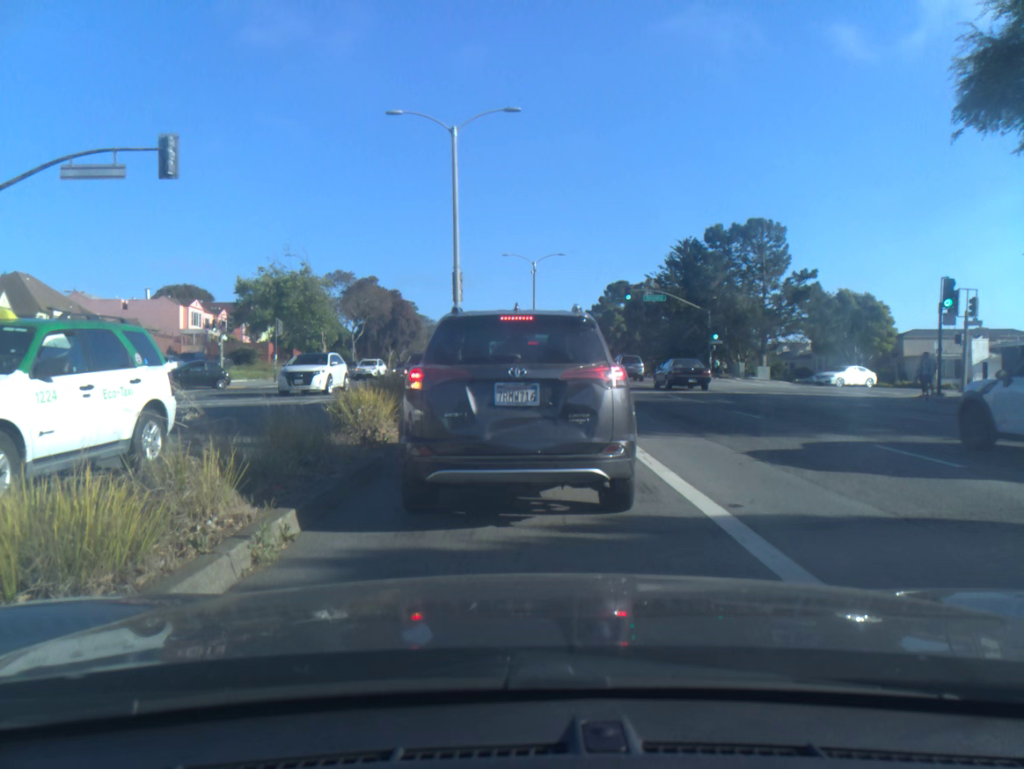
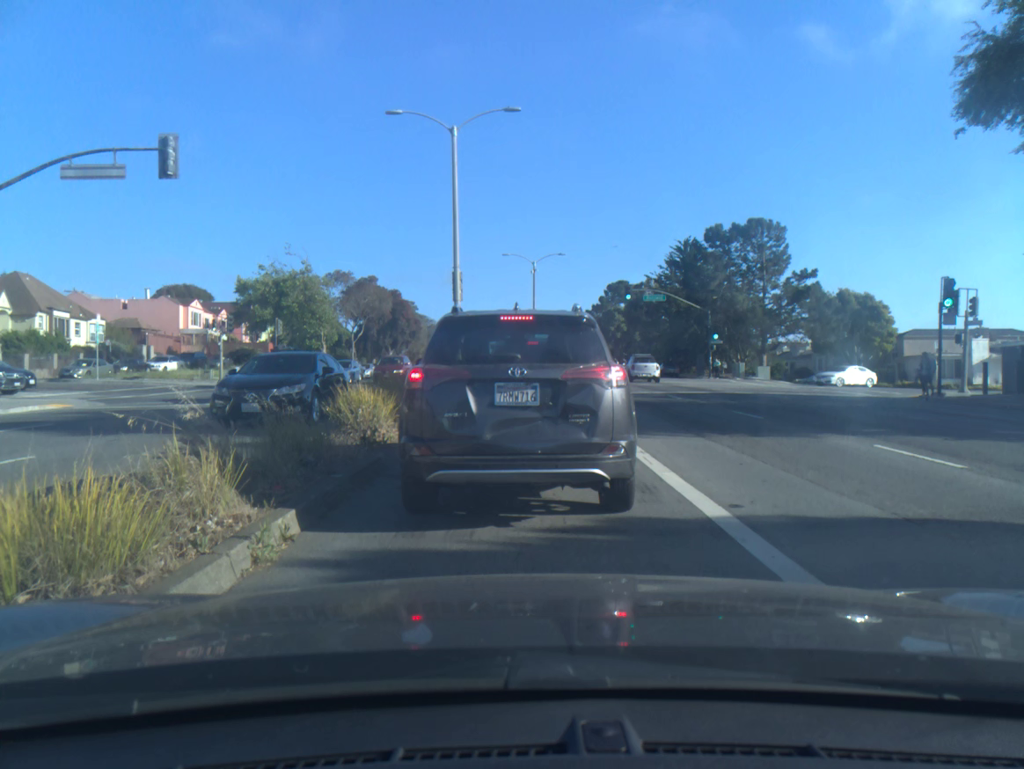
(0.0, 0.0) m; 0°
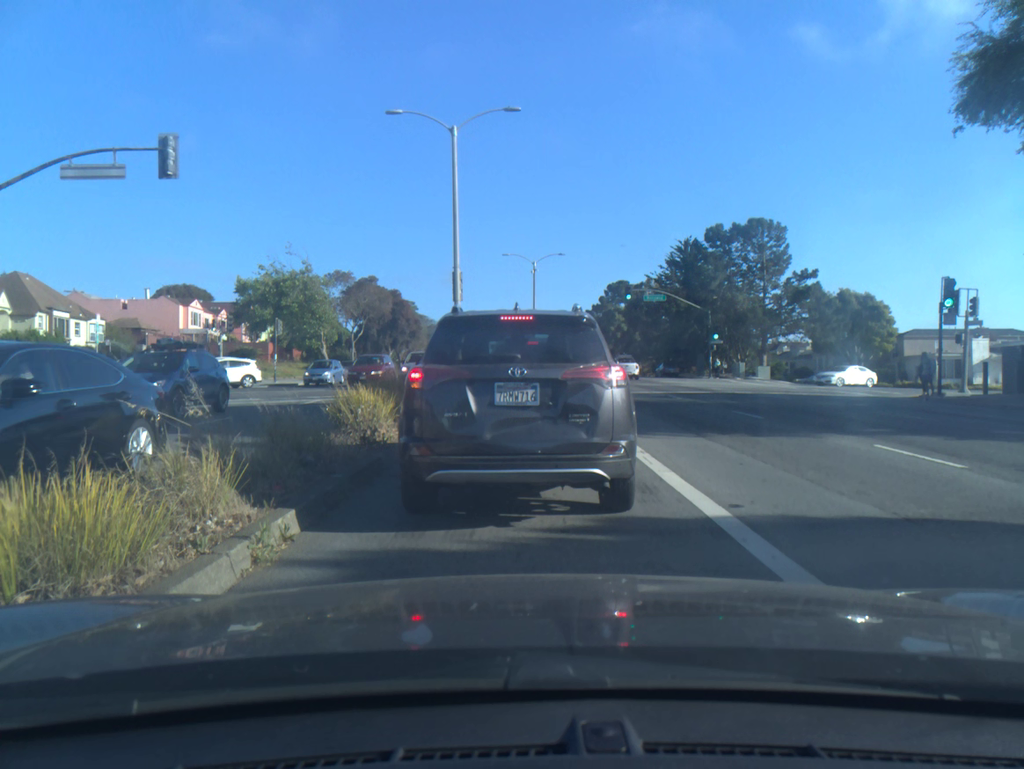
(0.0, 0.0) m; 0°
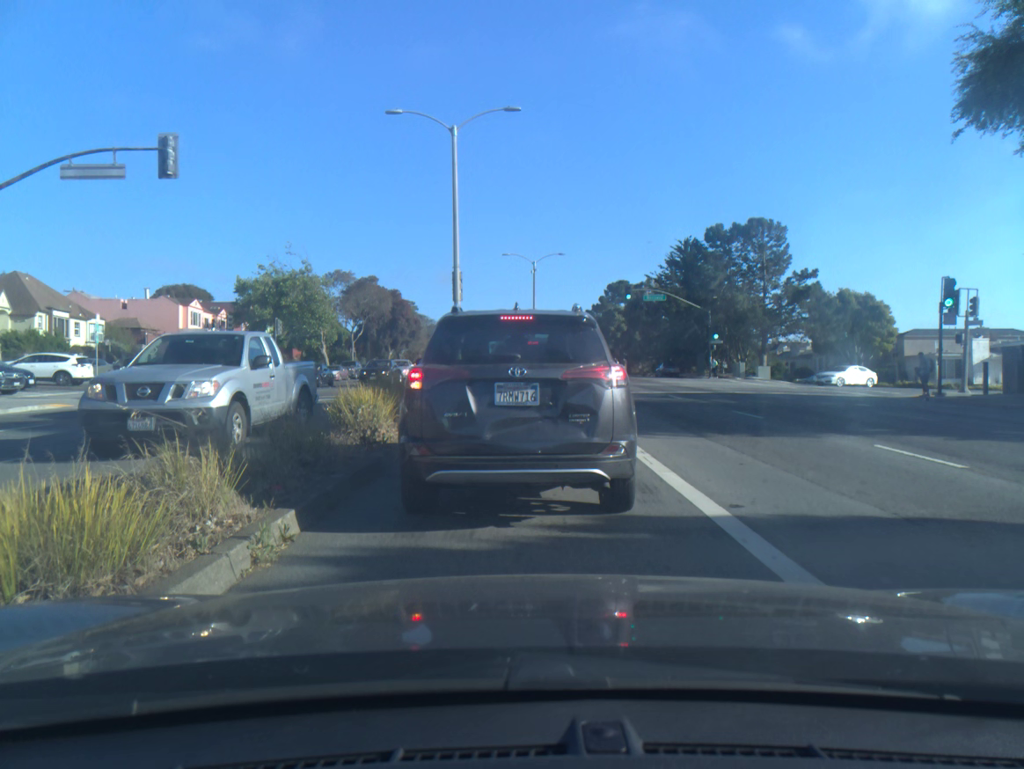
(0.0, 0.0) m; 0°
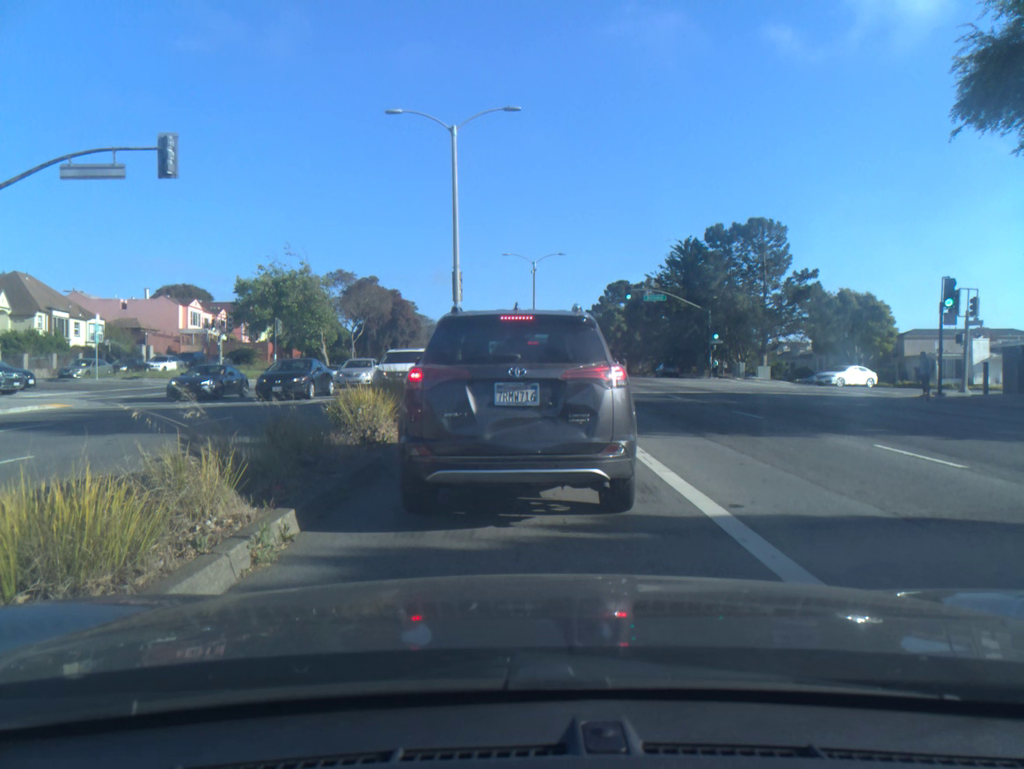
(0.0, 0.0) m; 0°
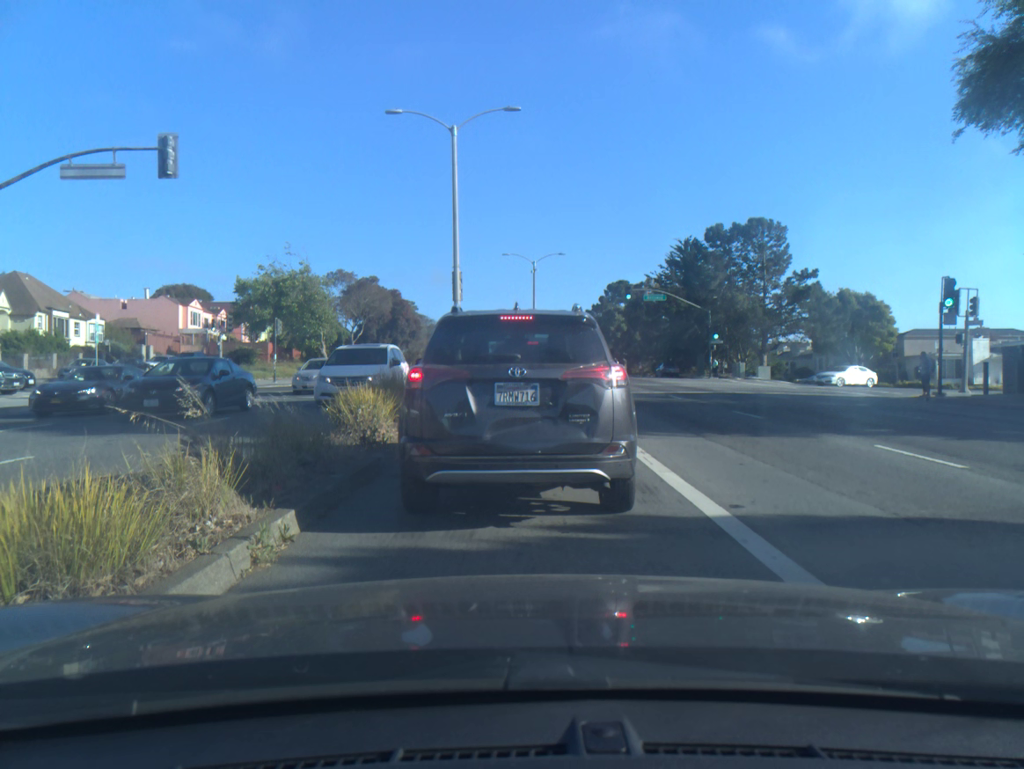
(0.0, 0.0) m; 0°
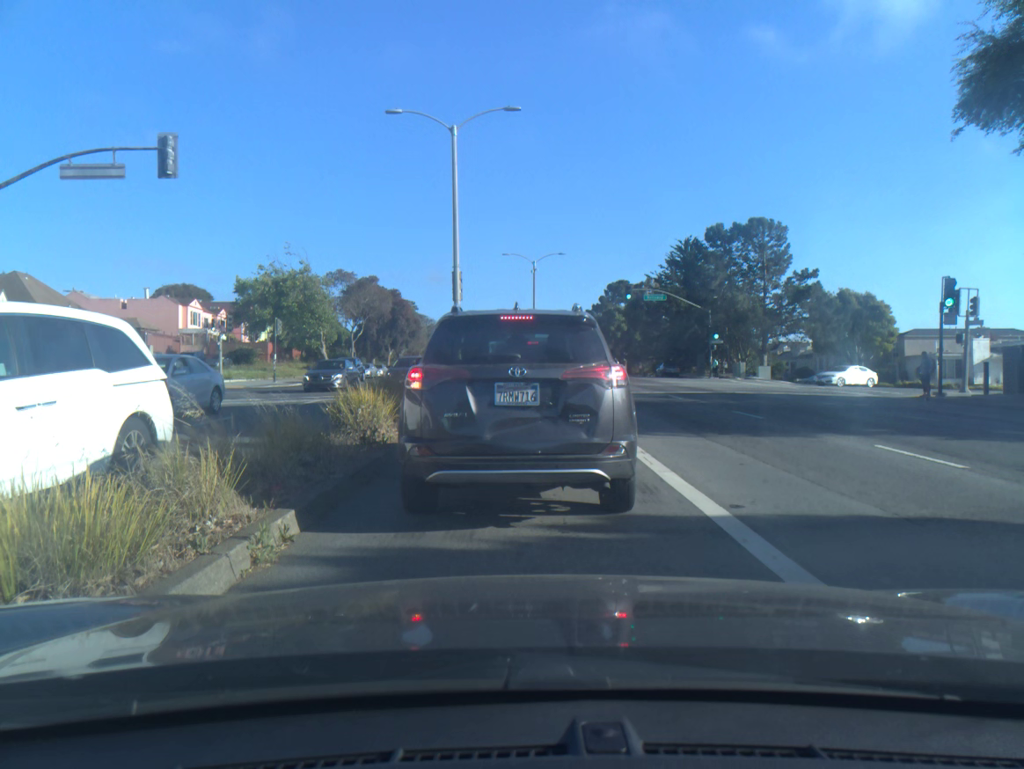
(0.0, 0.0) m; 0°
